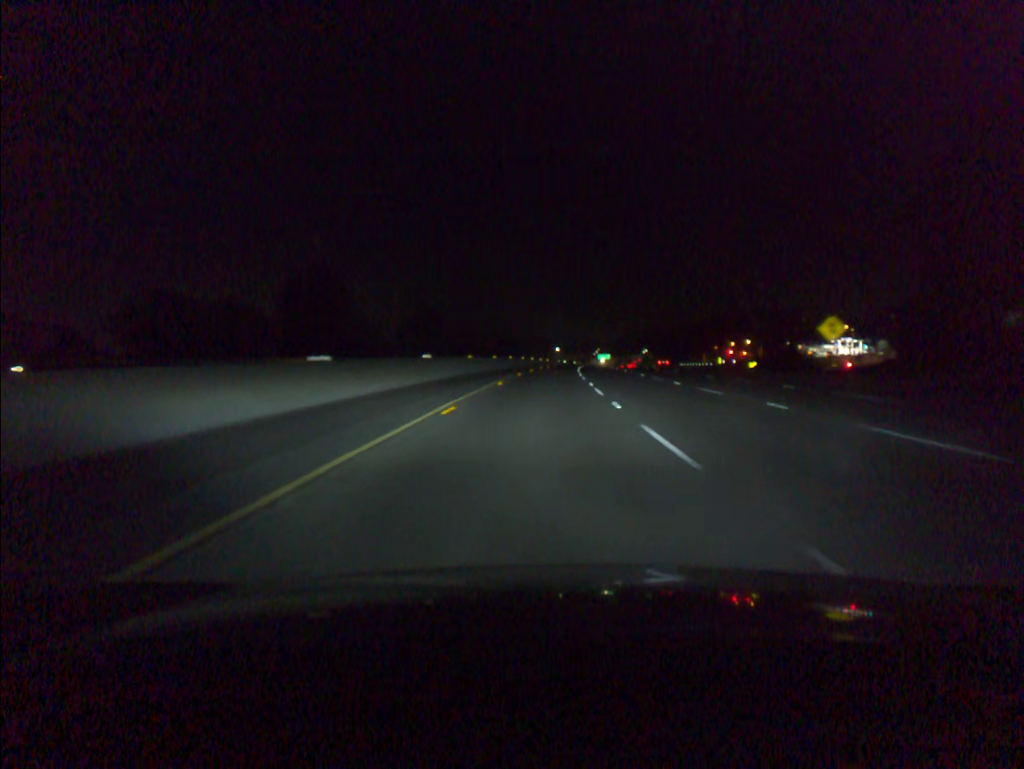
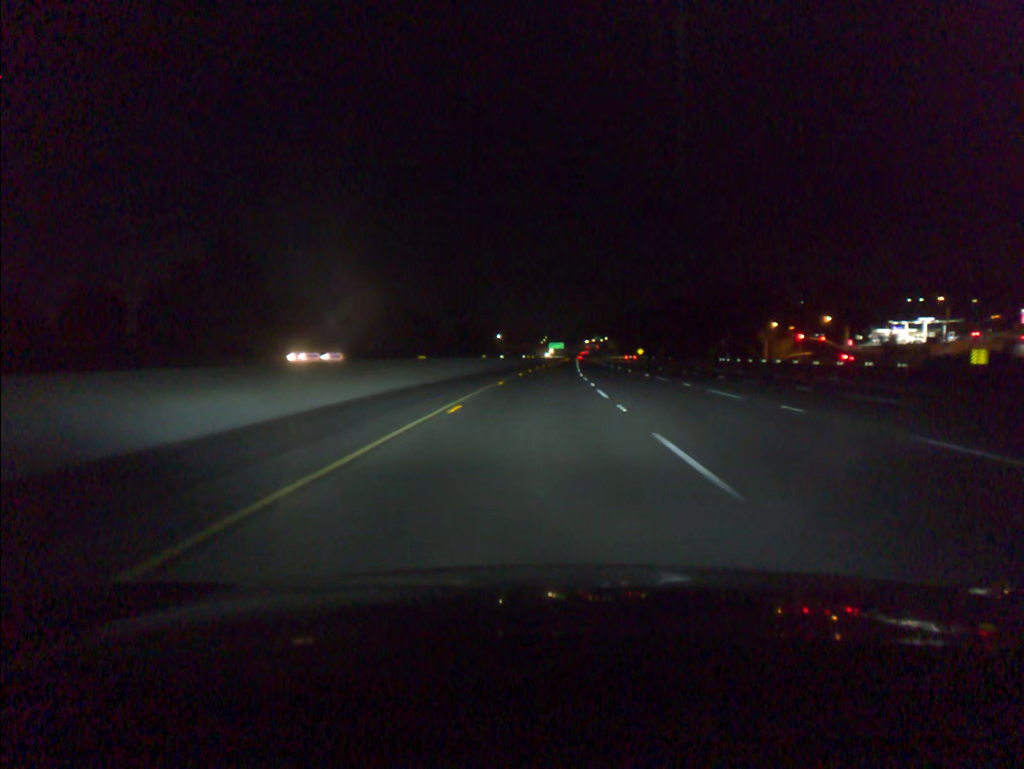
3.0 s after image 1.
(+3.5, +101.5) m; +4°
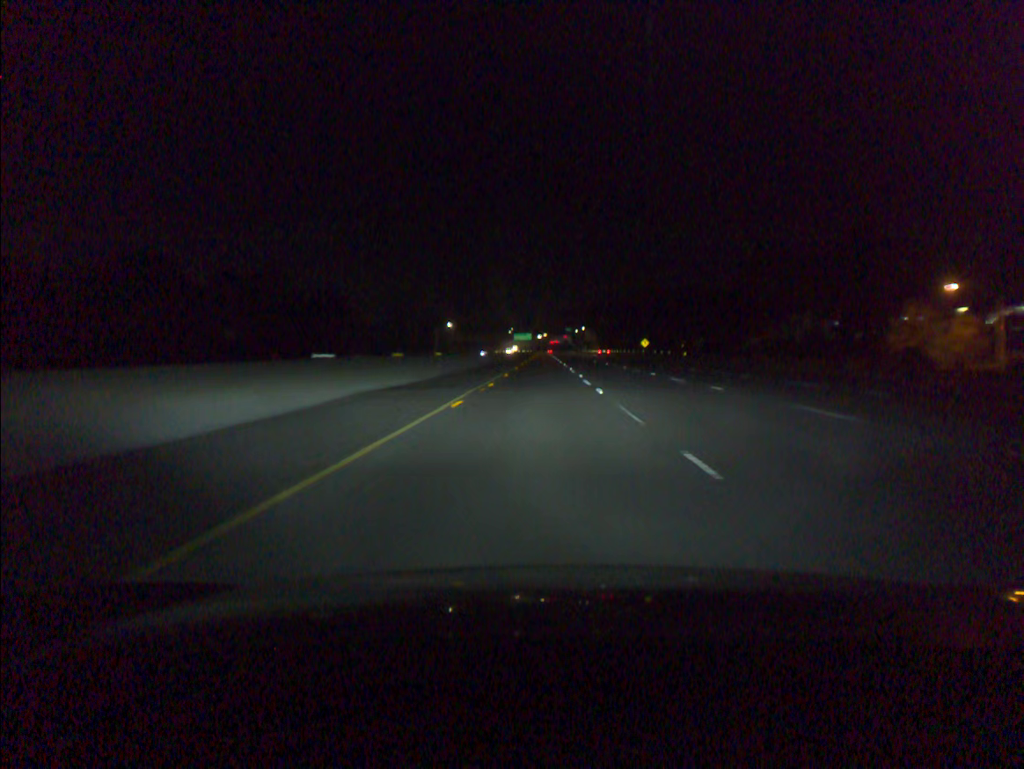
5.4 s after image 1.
(+2.1, +81.3) m; +2°
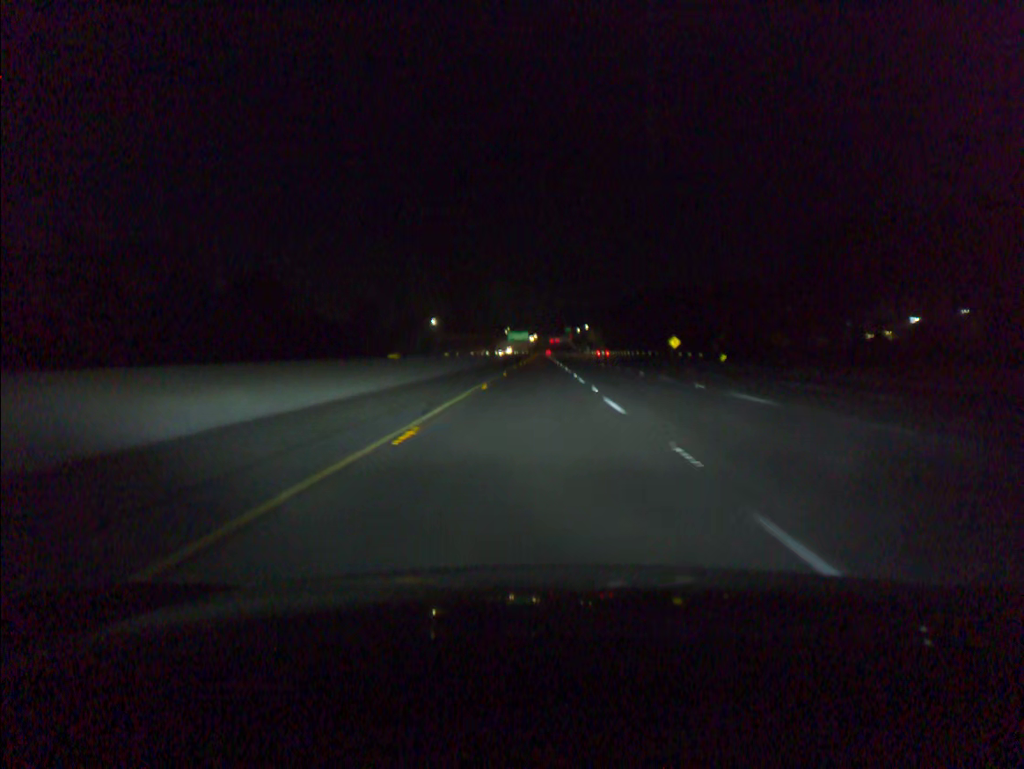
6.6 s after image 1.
(+0.1, +40.6) m; 0°
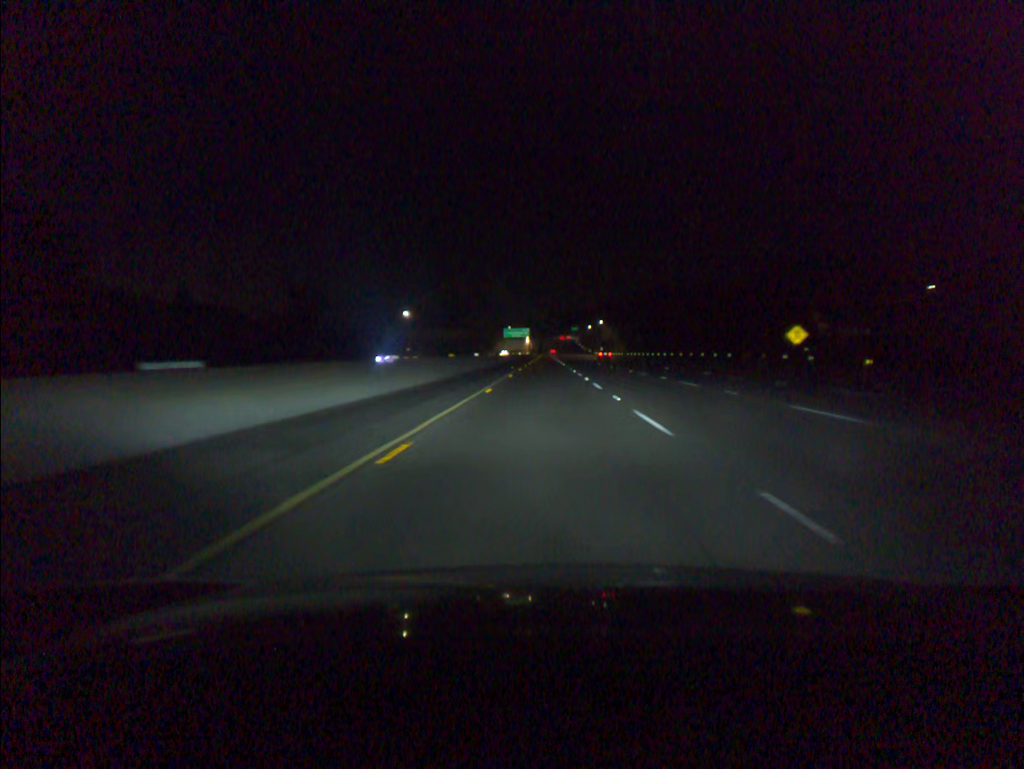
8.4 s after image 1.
(-0.3, +60.7) m; 0°
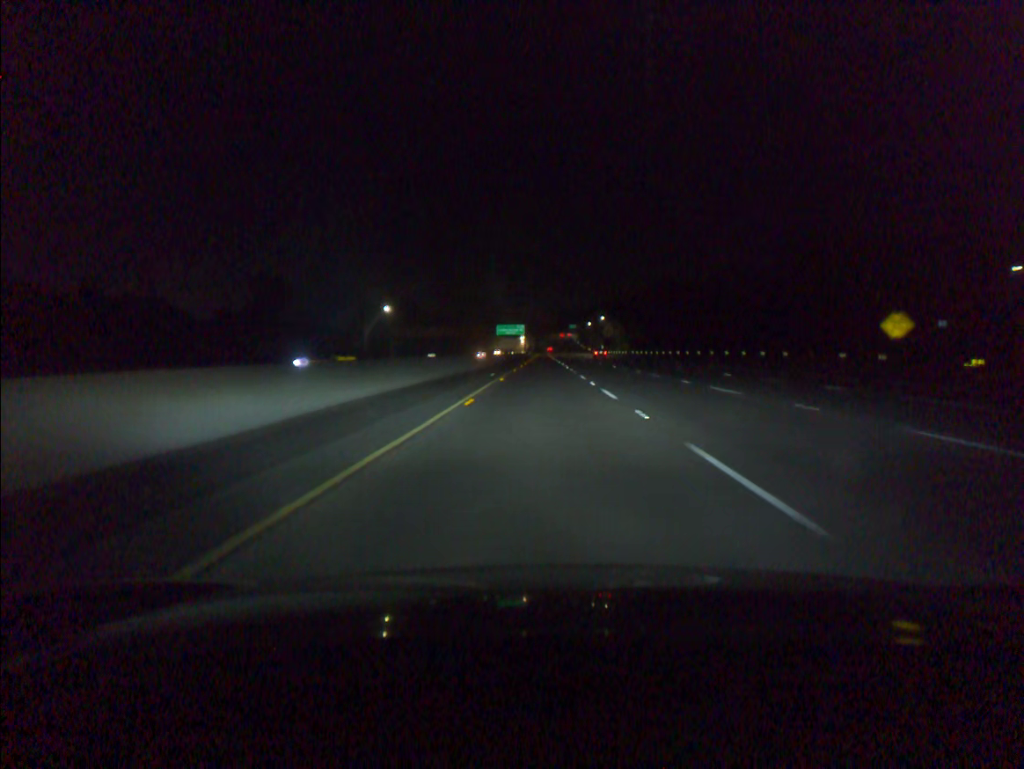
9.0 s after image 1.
(0.0, +20.2) m; 0°
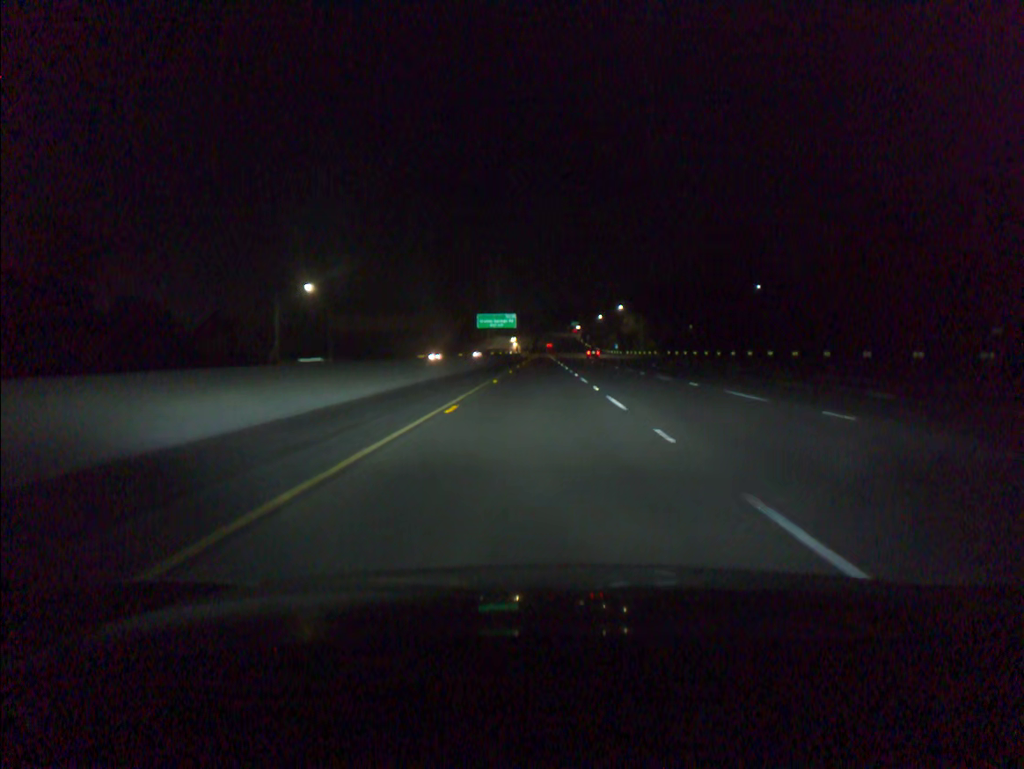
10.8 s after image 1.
(+0.1, +60.5) m; 0°
